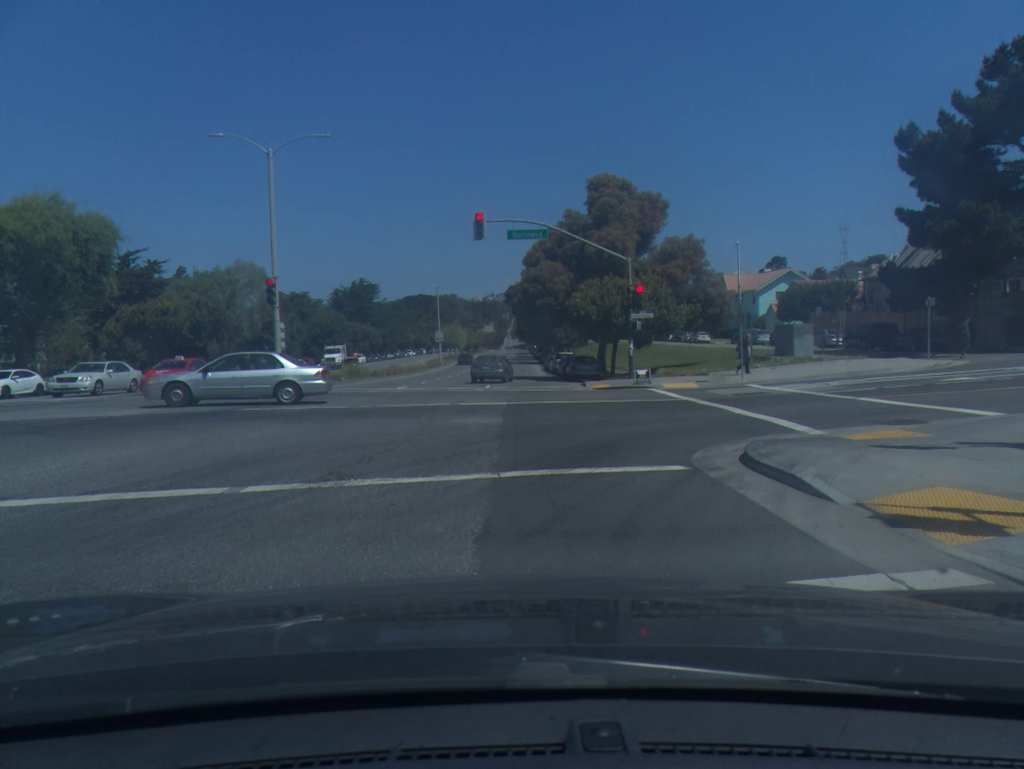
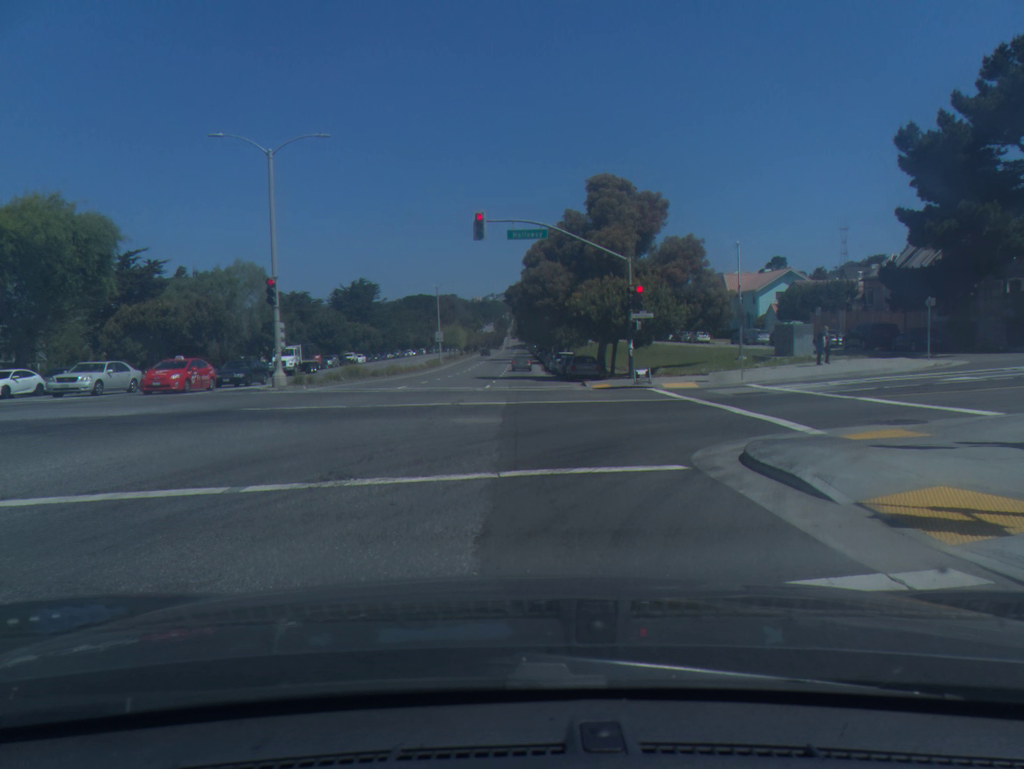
(0.0, 0.0) m; 0°
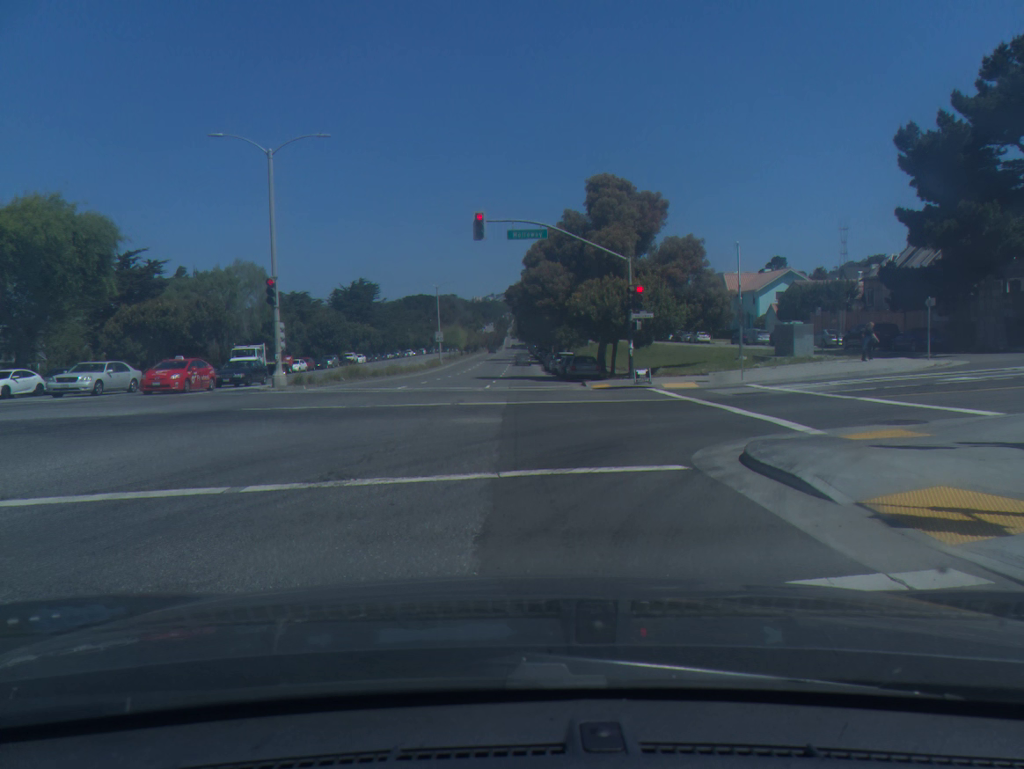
(0.0, 0.0) m; 0°
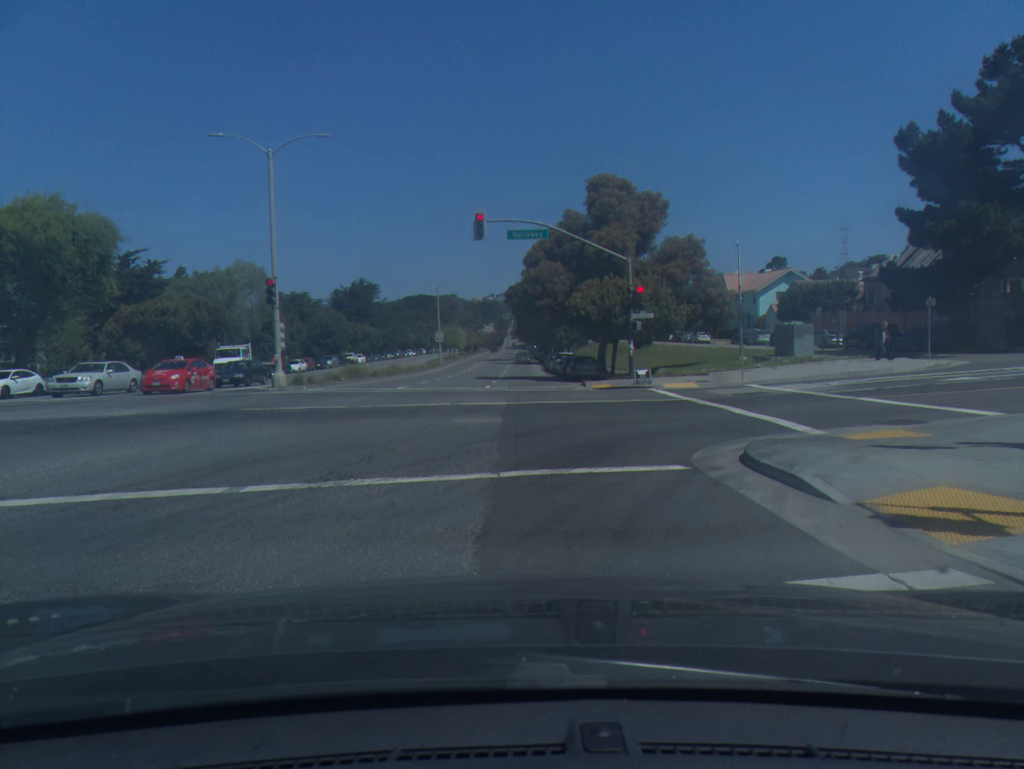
(0.0, 0.0) m; 0°
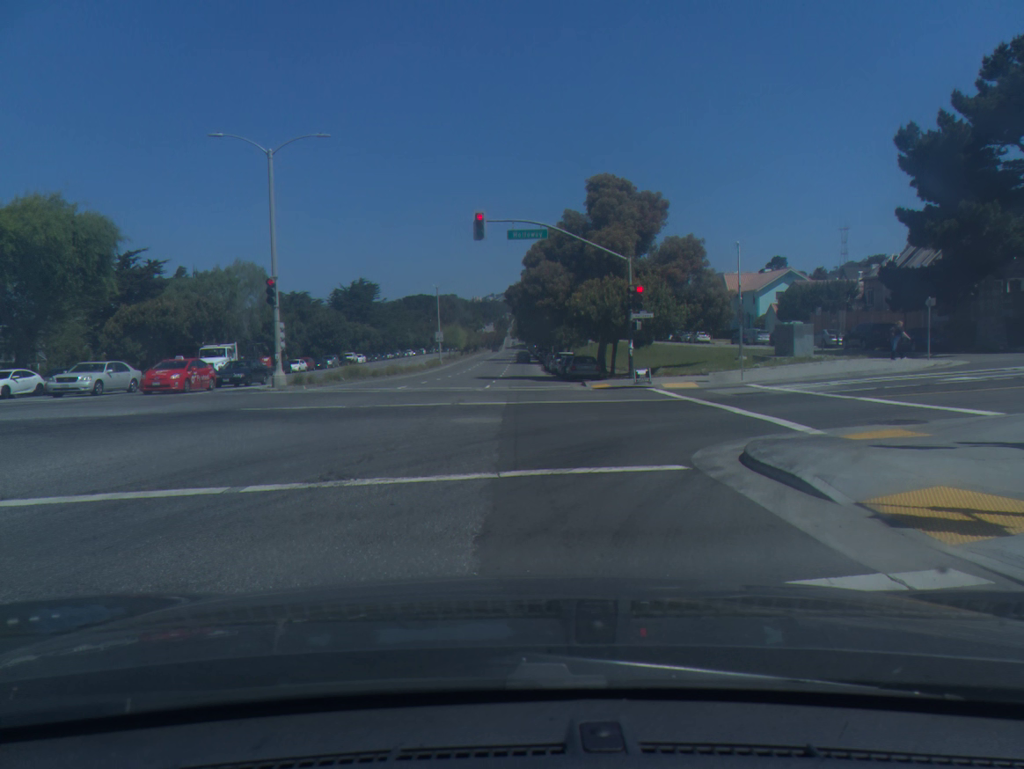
(0.0, 0.0) m; 0°
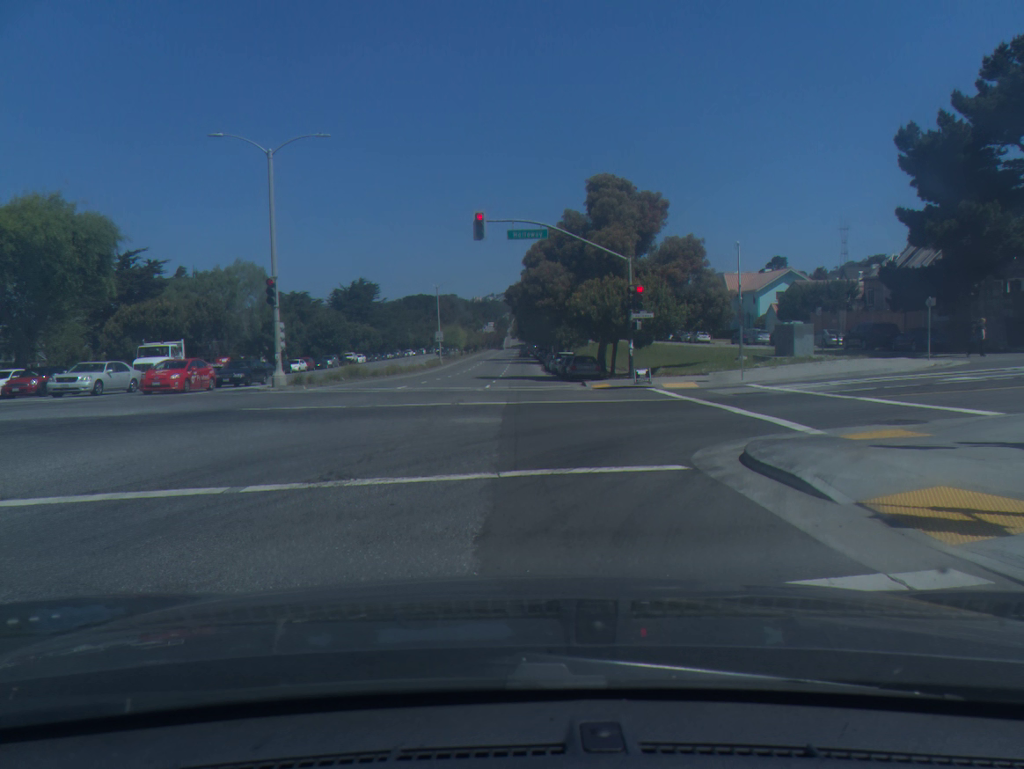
(0.0, 0.0) m; 0°
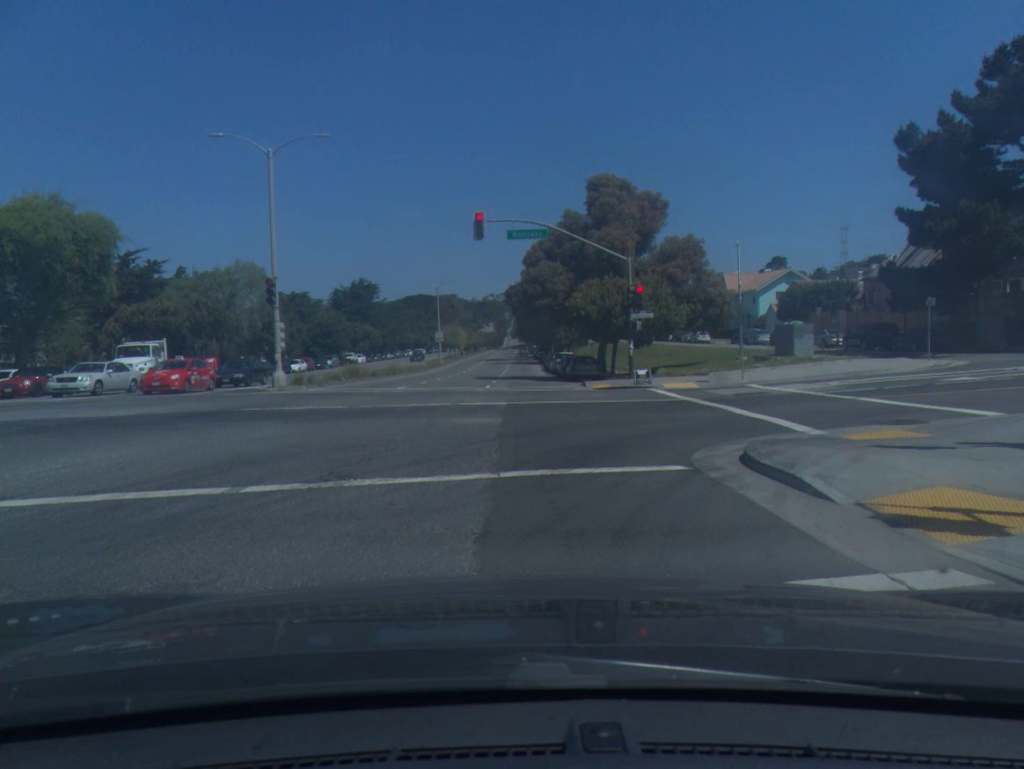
(0.0, 0.0) m; 0°
